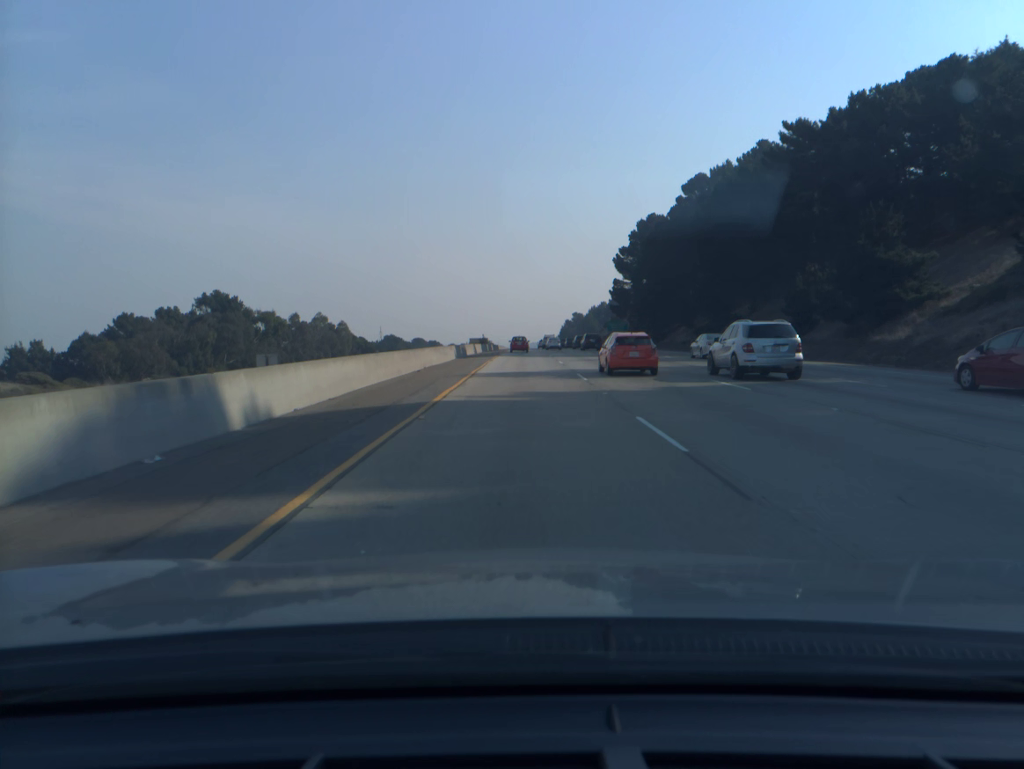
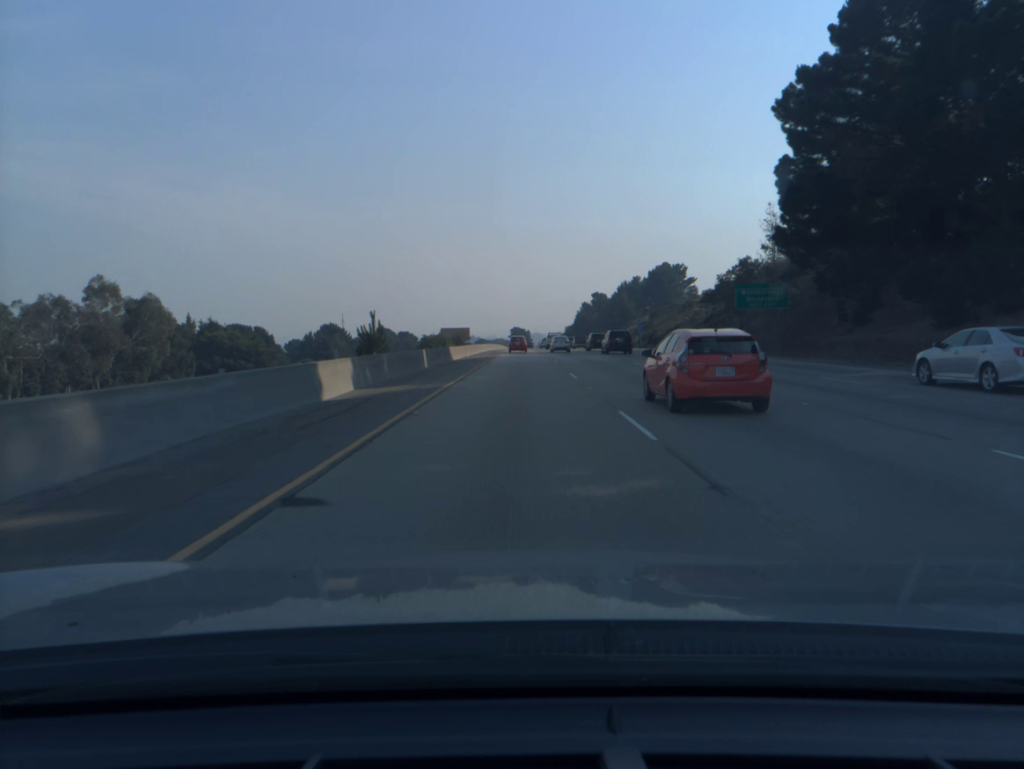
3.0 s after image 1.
(+0.3, +101.8) m; 0°
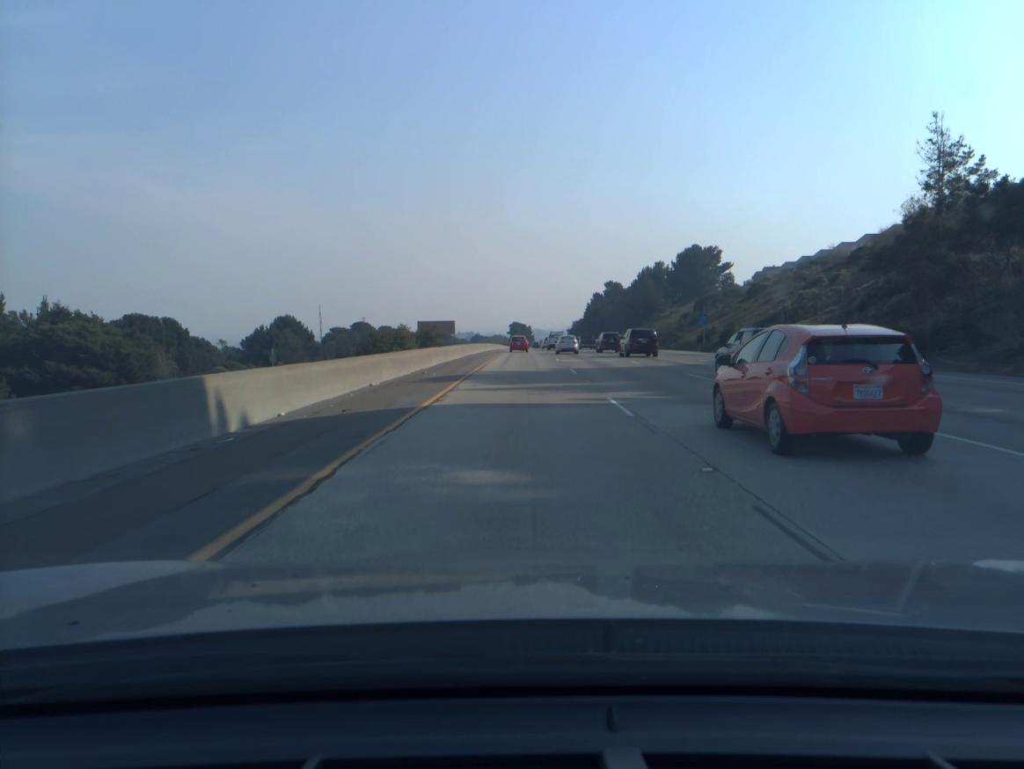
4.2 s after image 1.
(0.0, +40.9) m; 0°
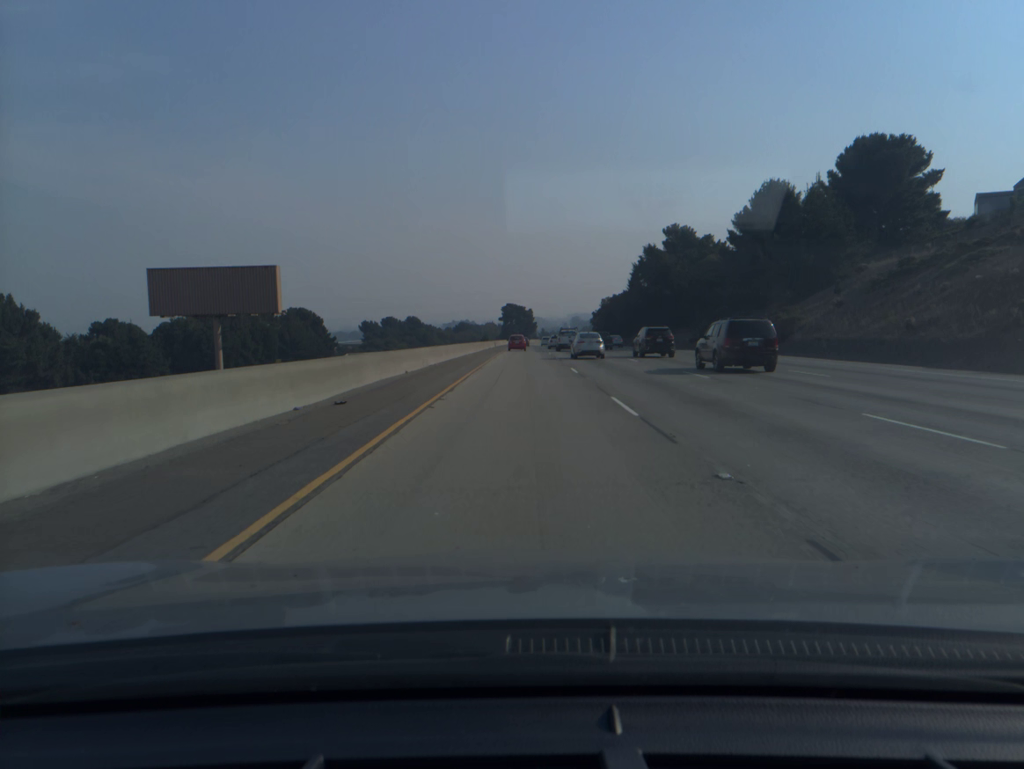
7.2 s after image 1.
(+0.3, +102.5) m; 0°
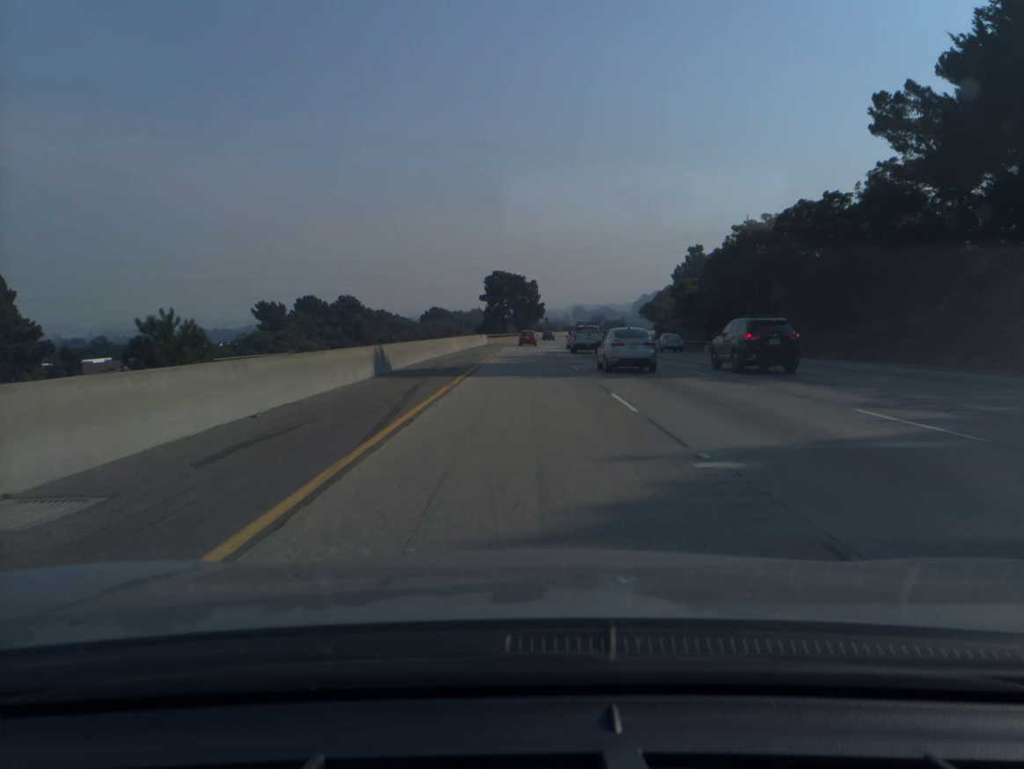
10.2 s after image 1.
(+0.1, +101.8) m; 0°
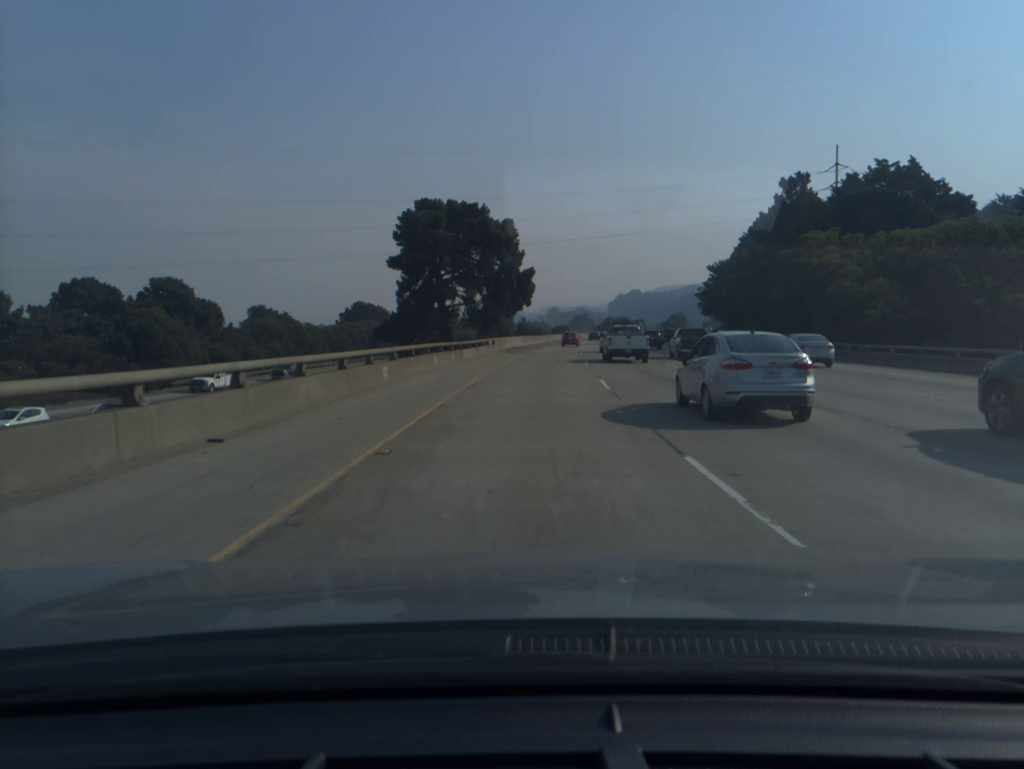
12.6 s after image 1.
(+0.7, +81.0) m; +2°
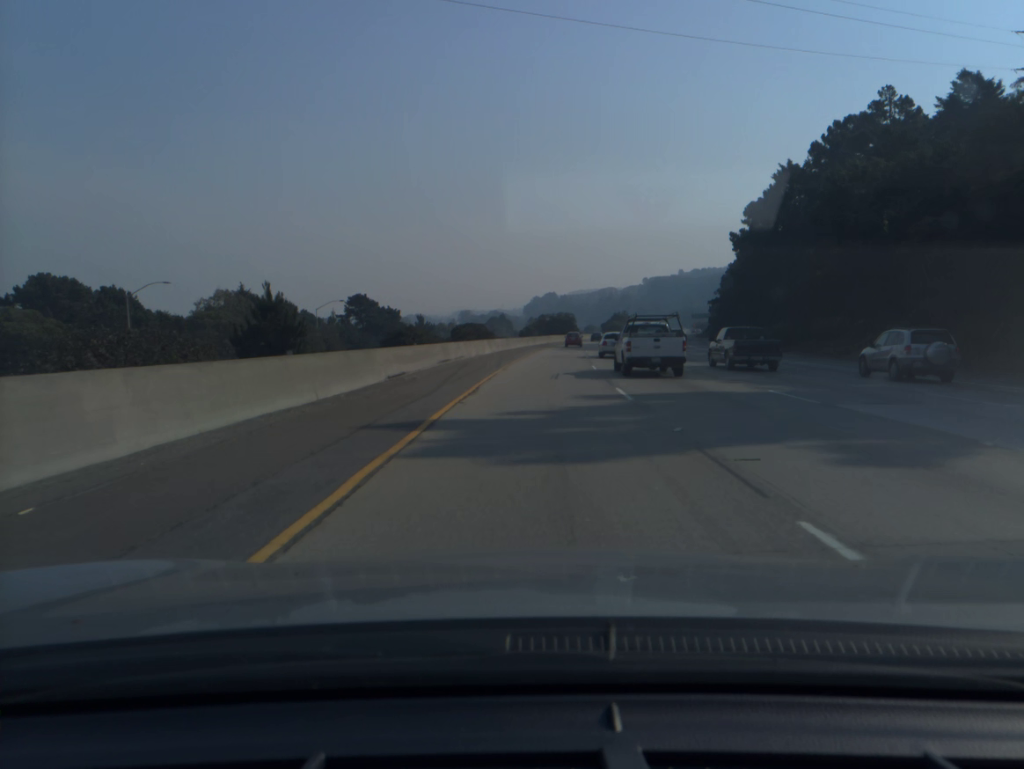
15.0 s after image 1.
(+4.4, +80.9) m; +6°
